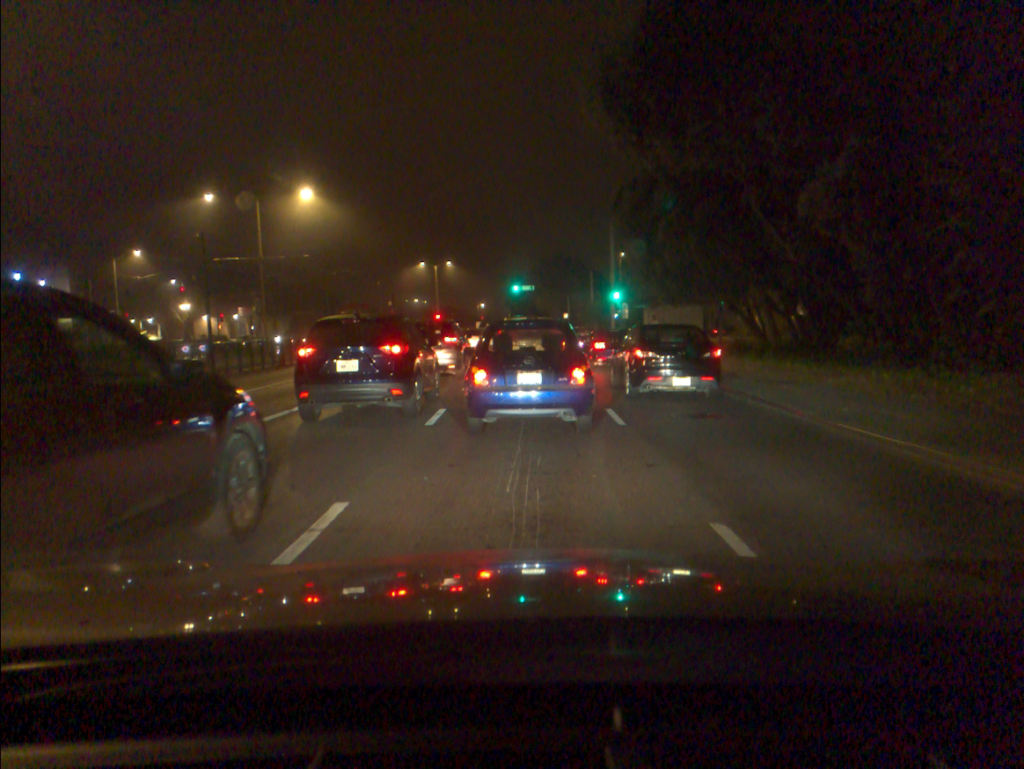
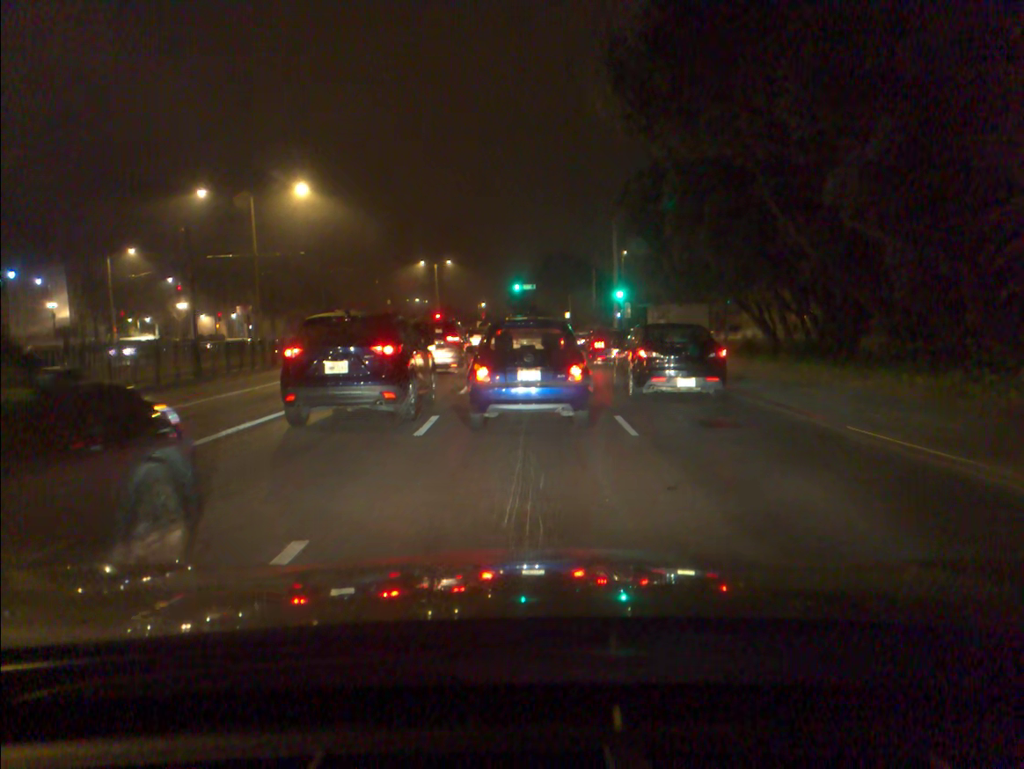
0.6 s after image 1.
(0.0, +1.3) m; +1°
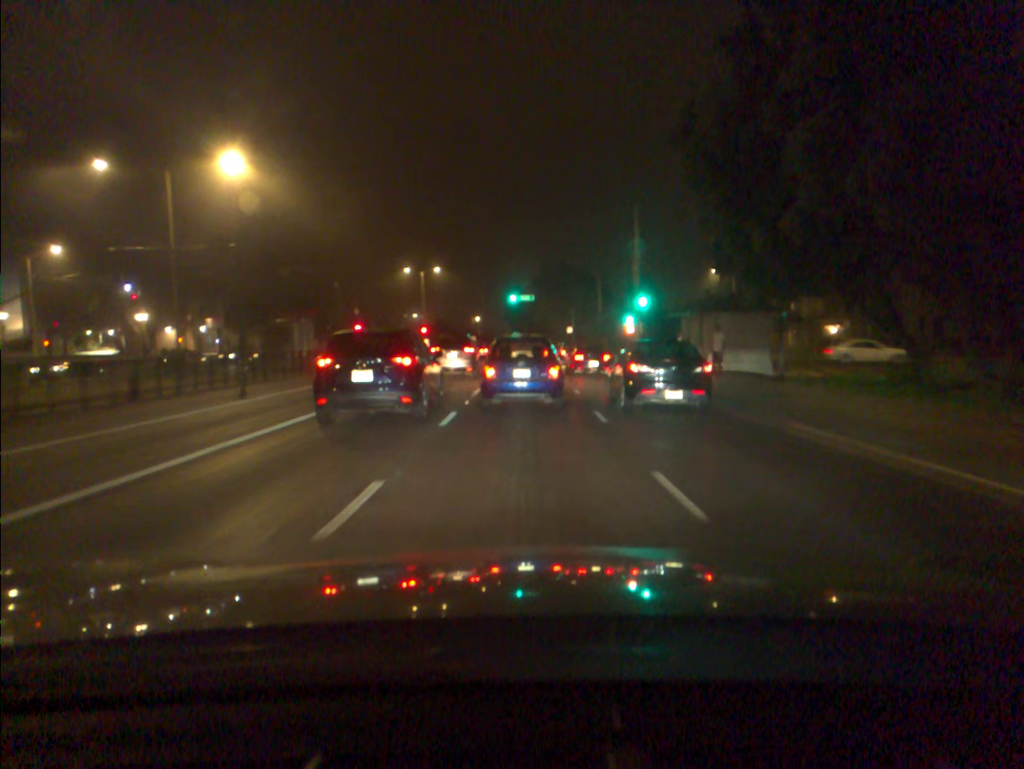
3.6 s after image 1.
(+0.2, +11.1) m; +1°
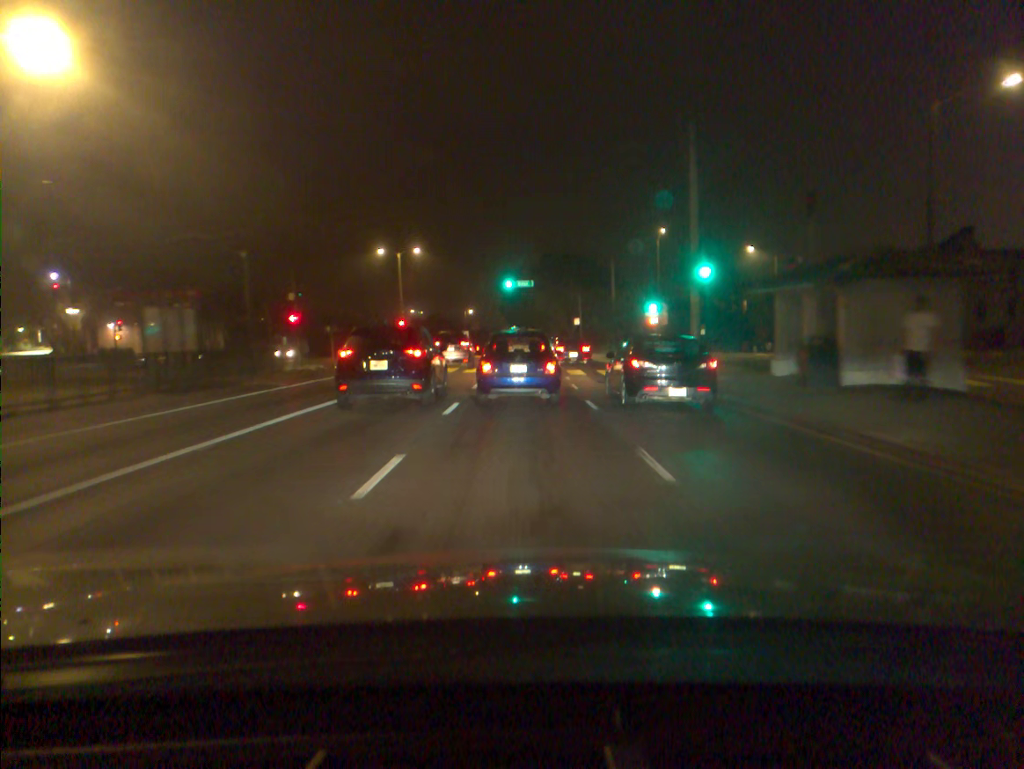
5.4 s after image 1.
(+0.1, +13.6) m; 0°
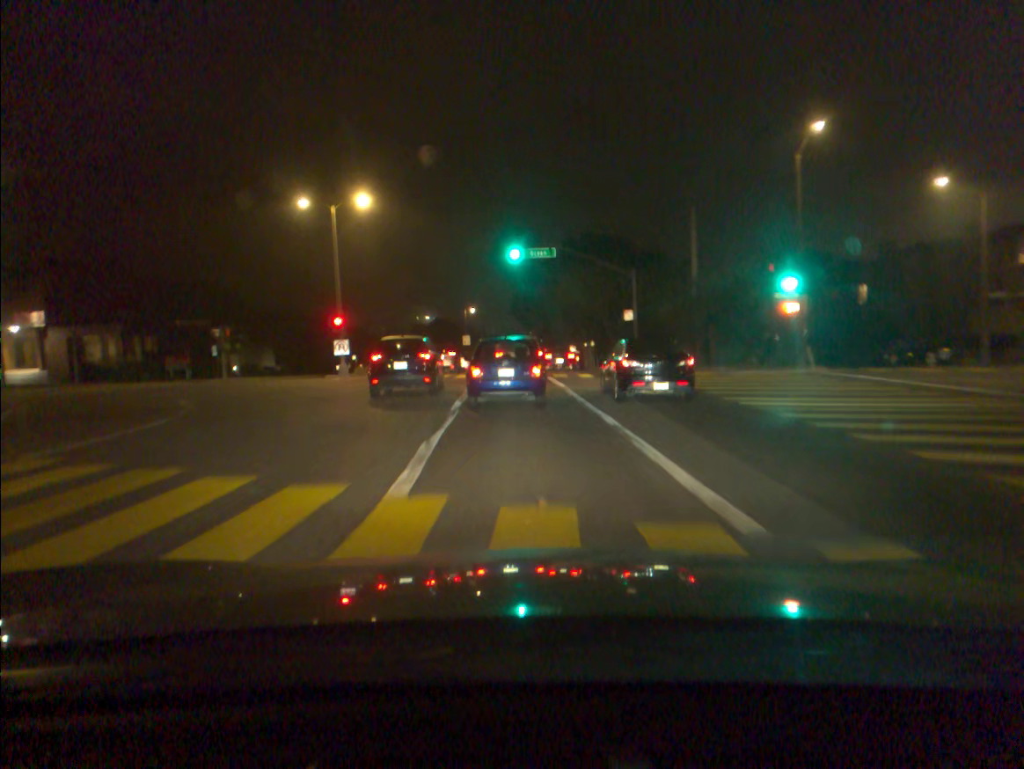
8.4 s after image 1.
(-0.2, +28.0) m; -1°
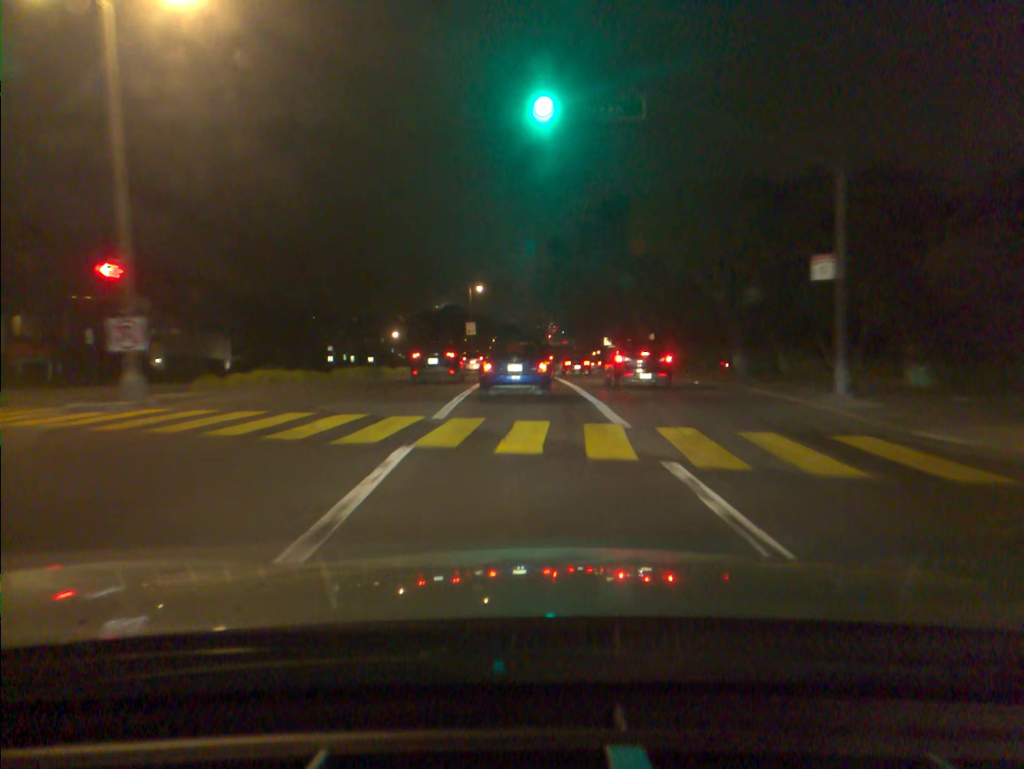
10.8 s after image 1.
(-0.5, +25.0) m; -1°
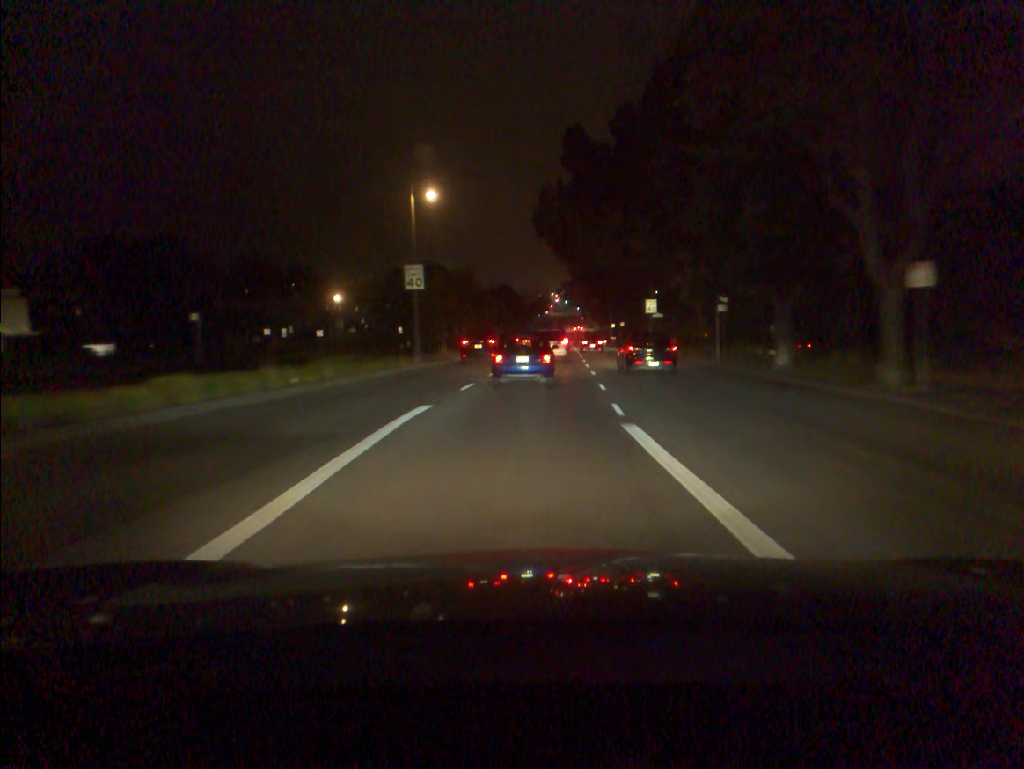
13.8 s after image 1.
(-0.1, +36.4) m; 0°
